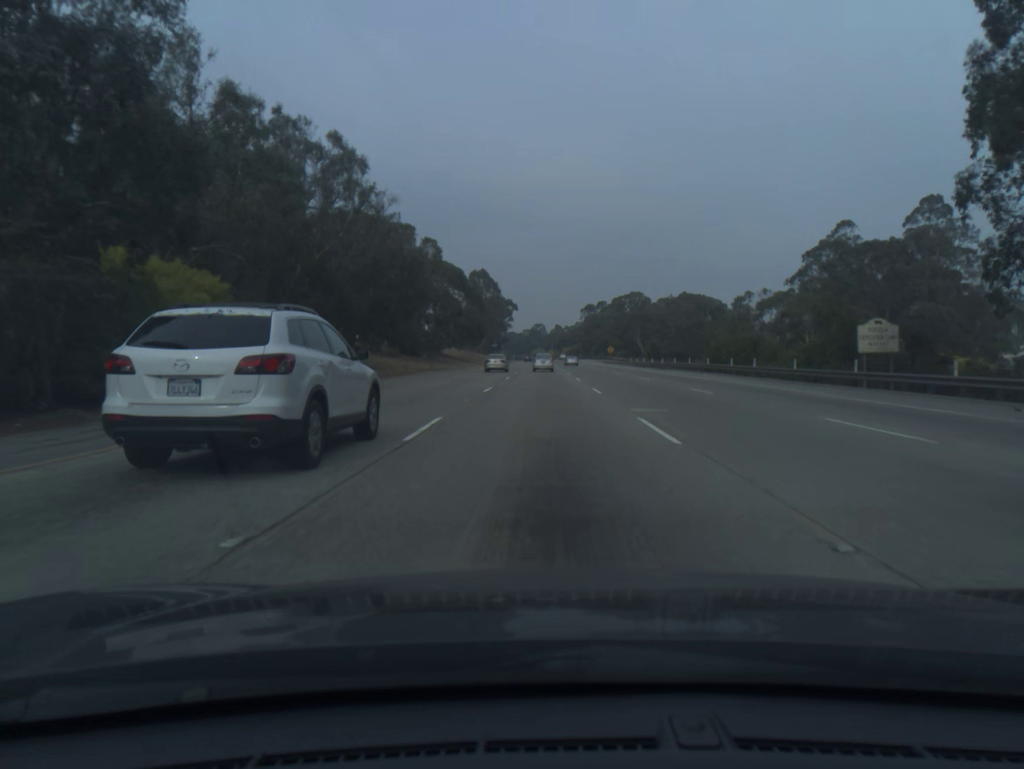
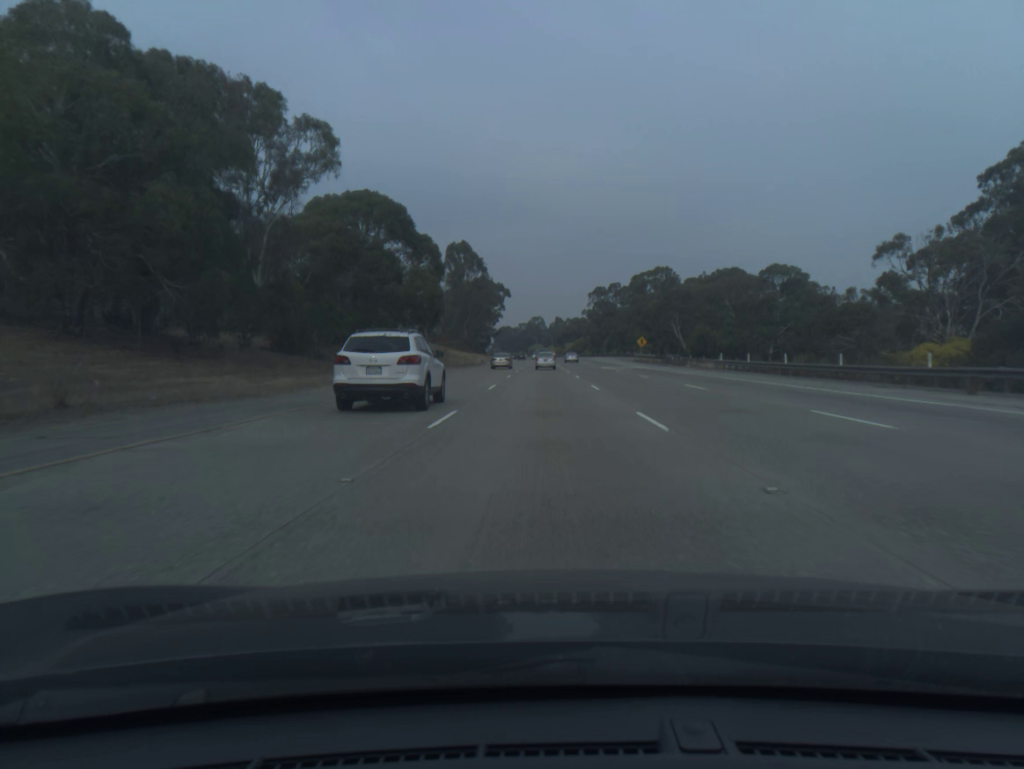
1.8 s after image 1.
(+0.1, +57.1) m; 0°
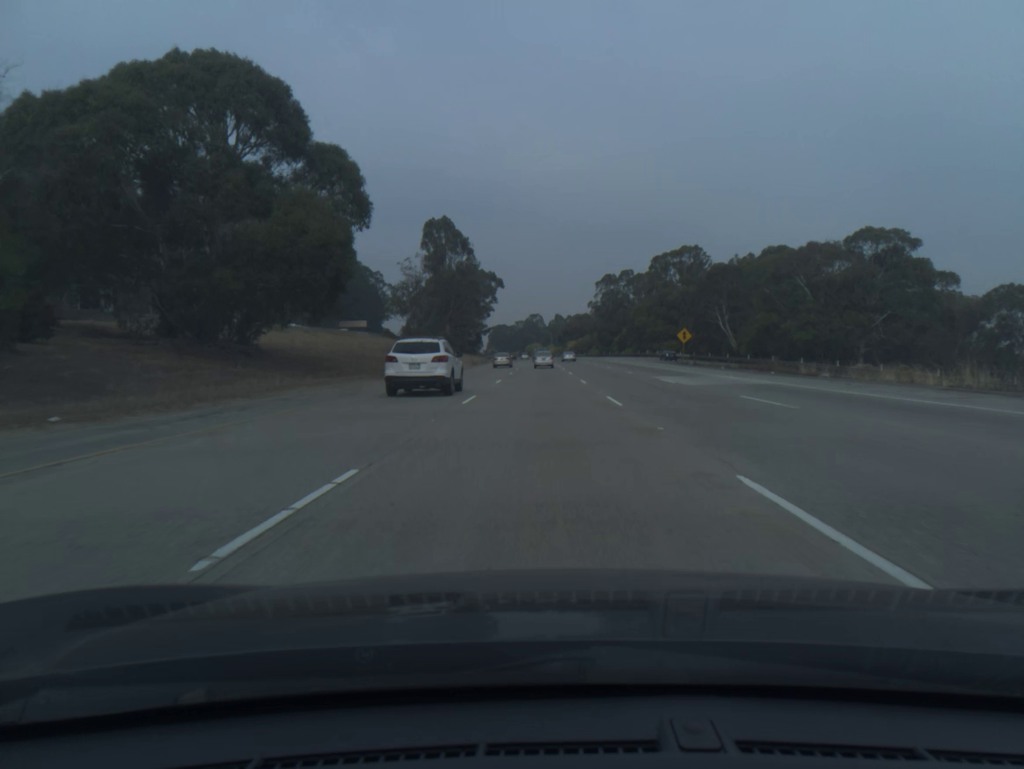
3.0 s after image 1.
(0.0, +38.1) m; 0°
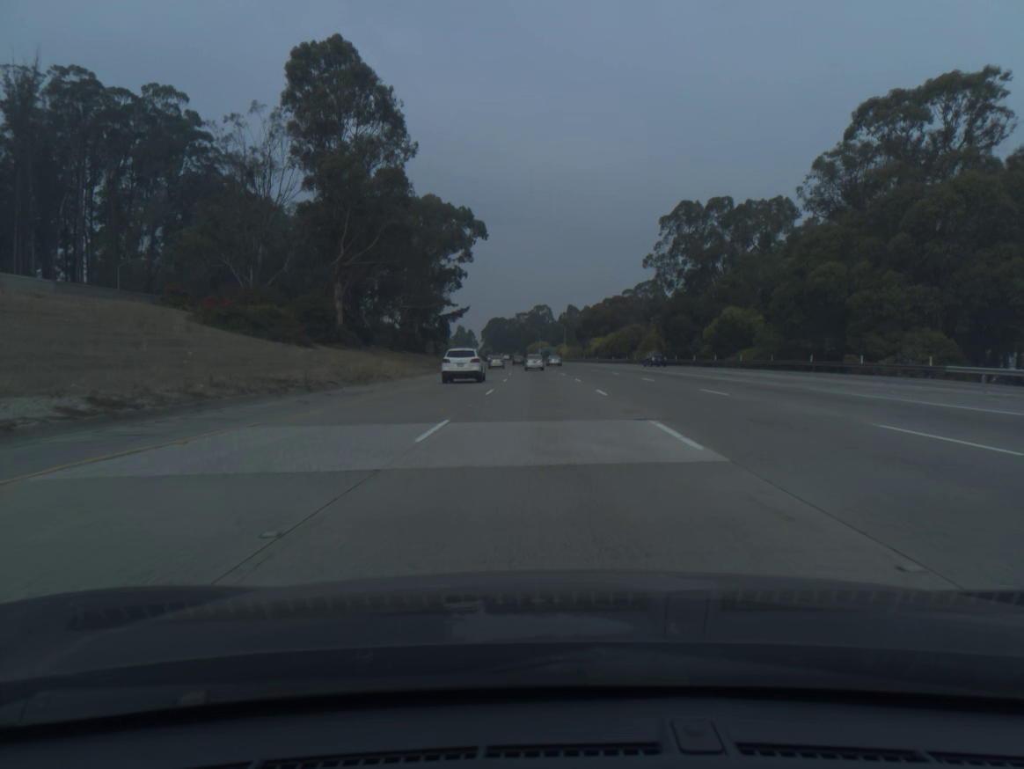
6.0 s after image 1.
(-0.3, +96.0) m; -1°
